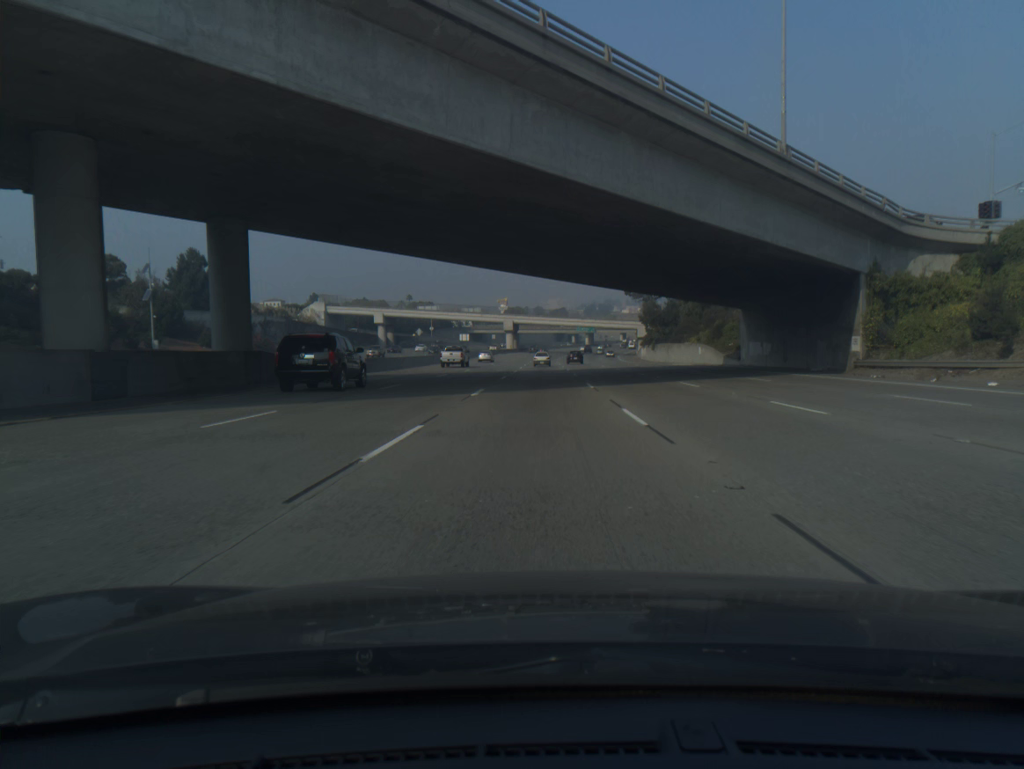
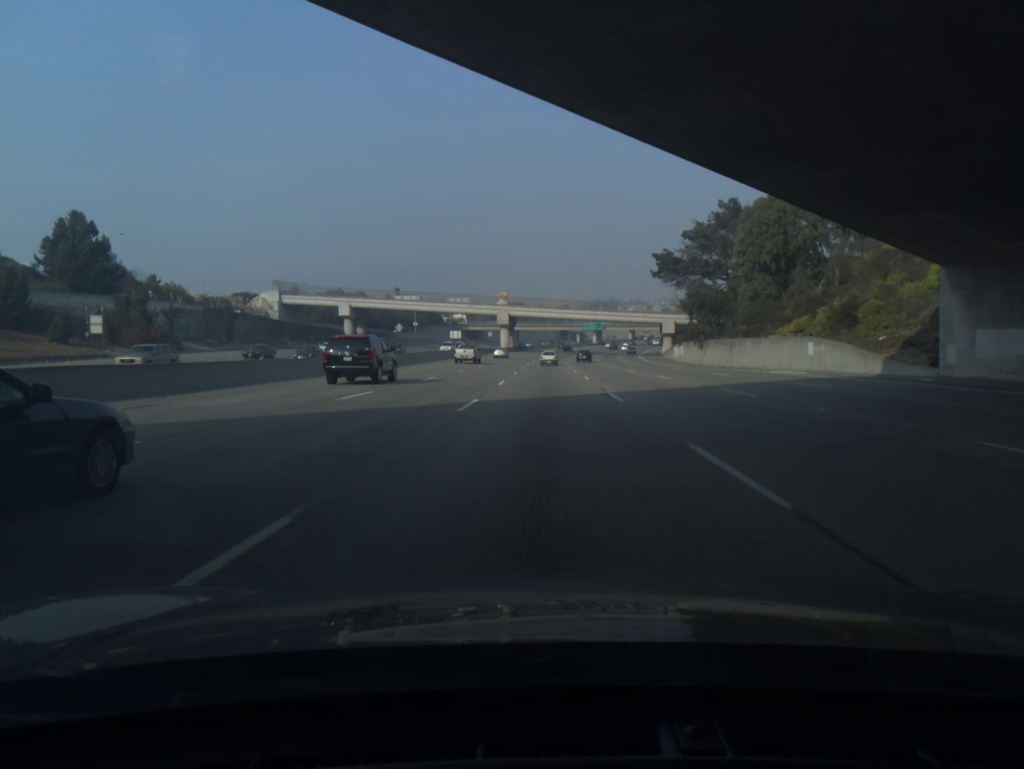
(0.0, +35.1) m; 0°
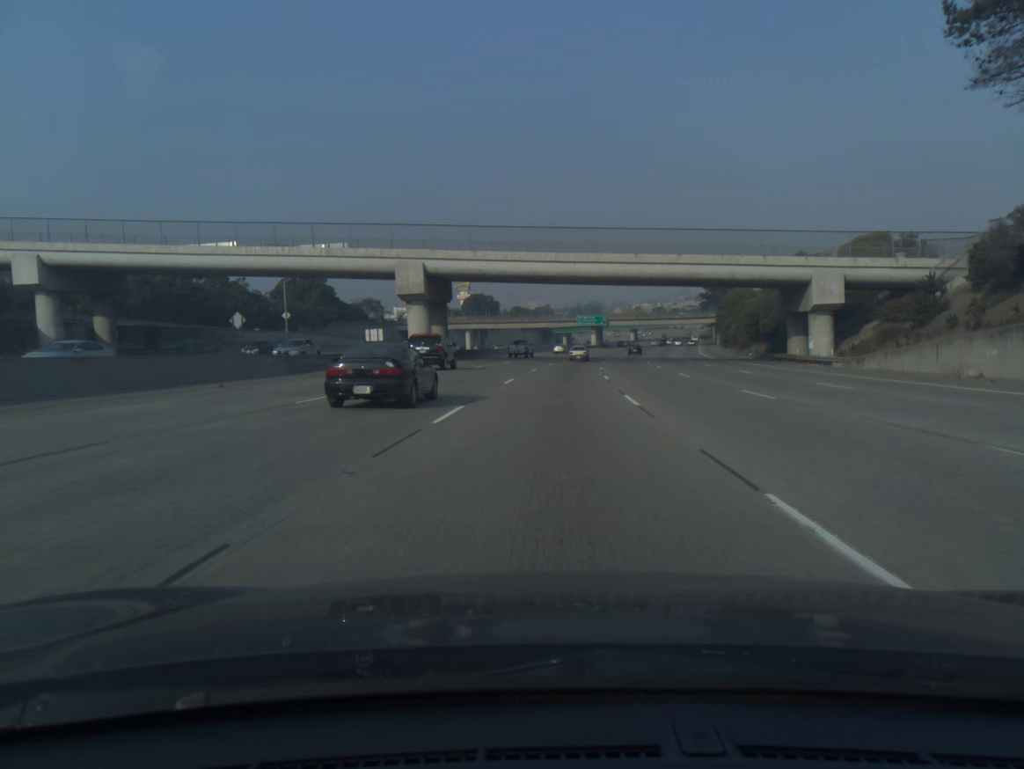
(+0.7, +88.4) m; +1°
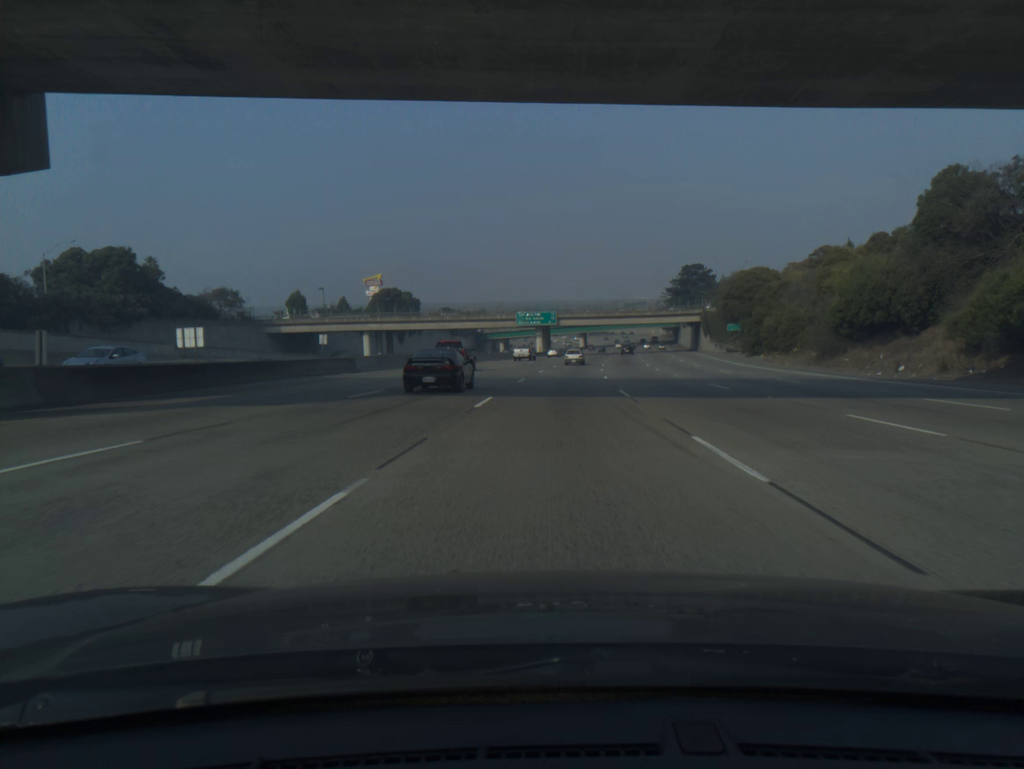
(+1.8, +52.8) m; +4°
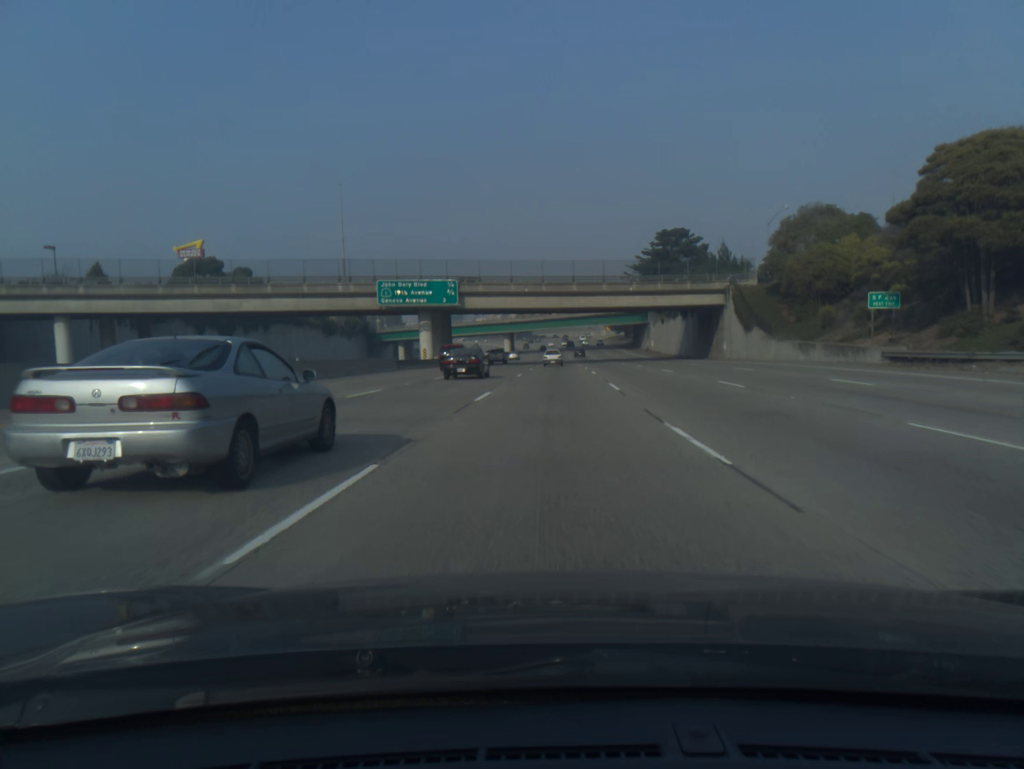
(+3.5, +70.1) m; +5°
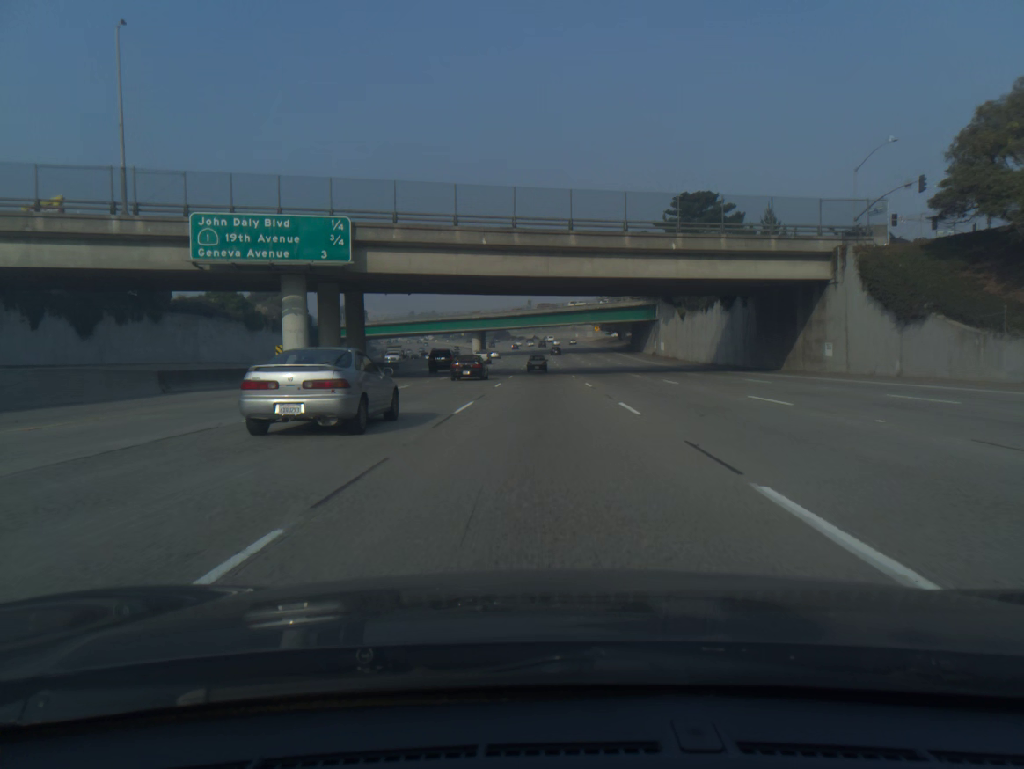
(+0.5, +34.7) m; +2°
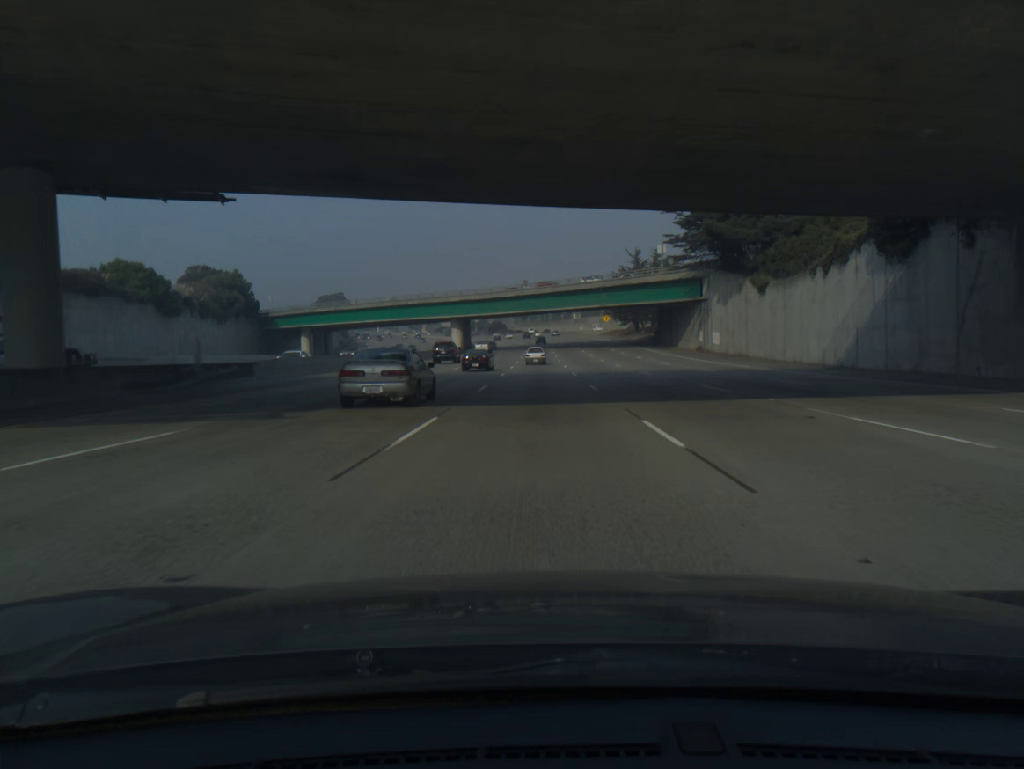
(+0.1, +34.5) m; 0°
